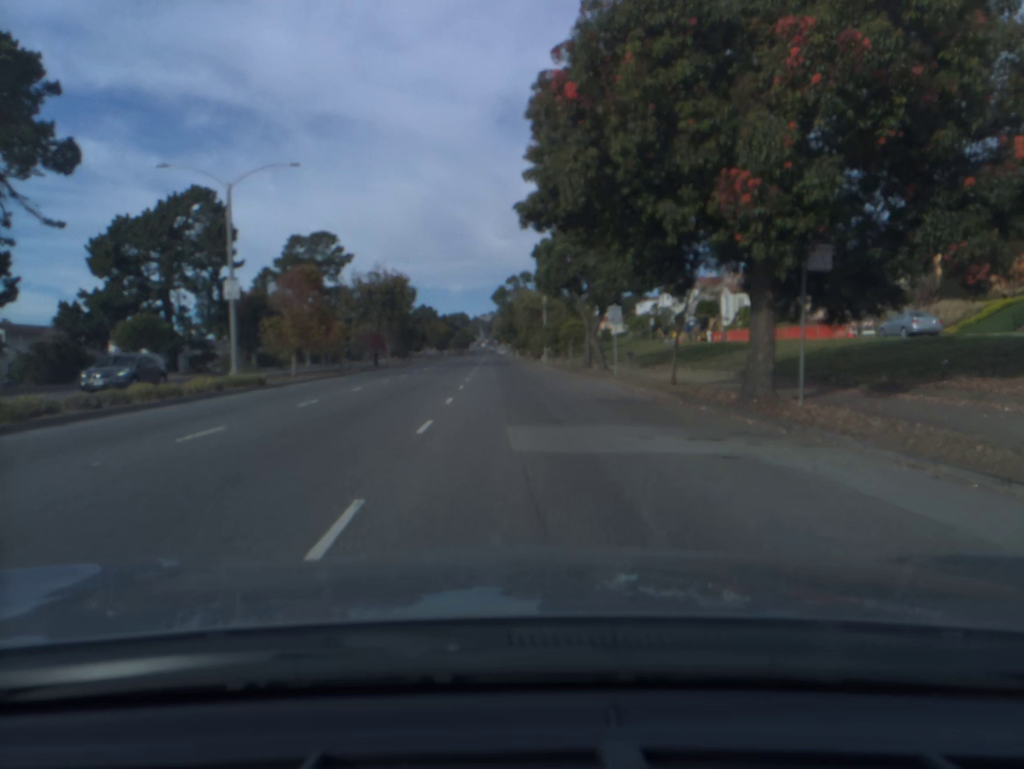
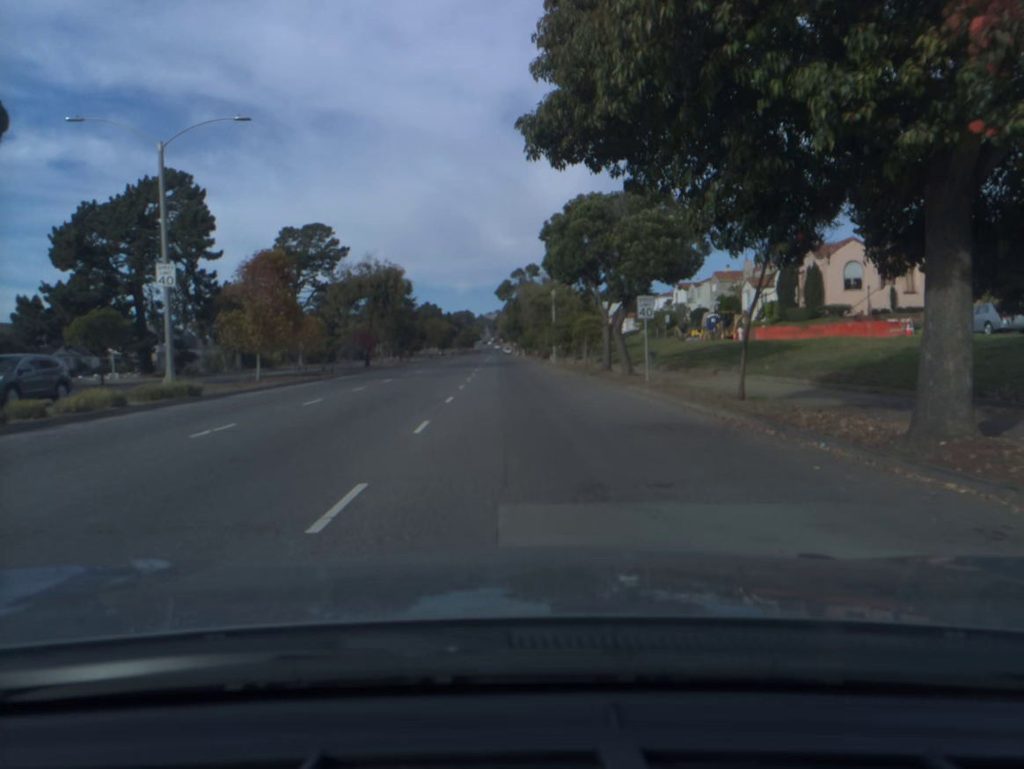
(0.0, +6.4) m; -1°
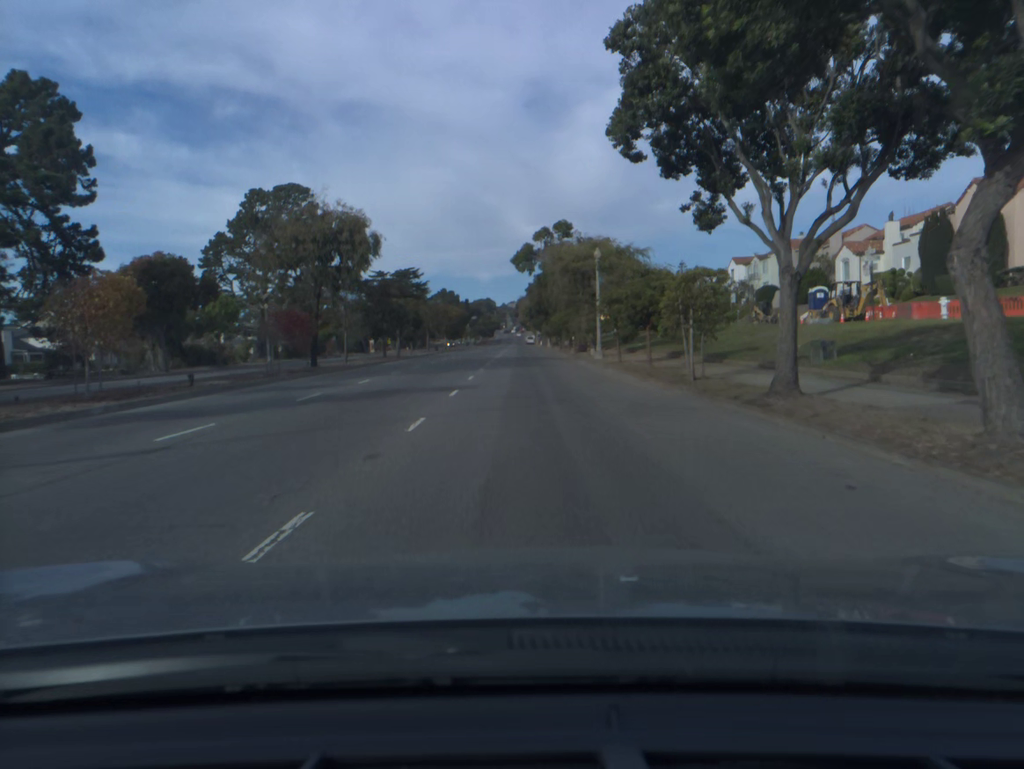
(-0.3, +22.9) m; -2°
